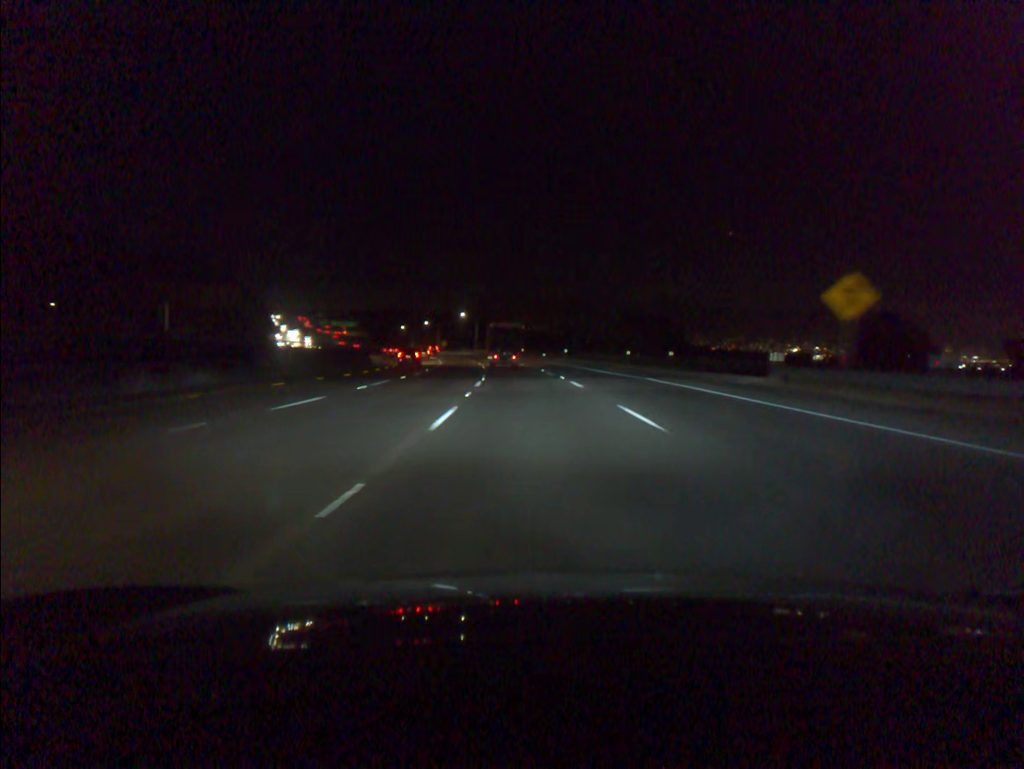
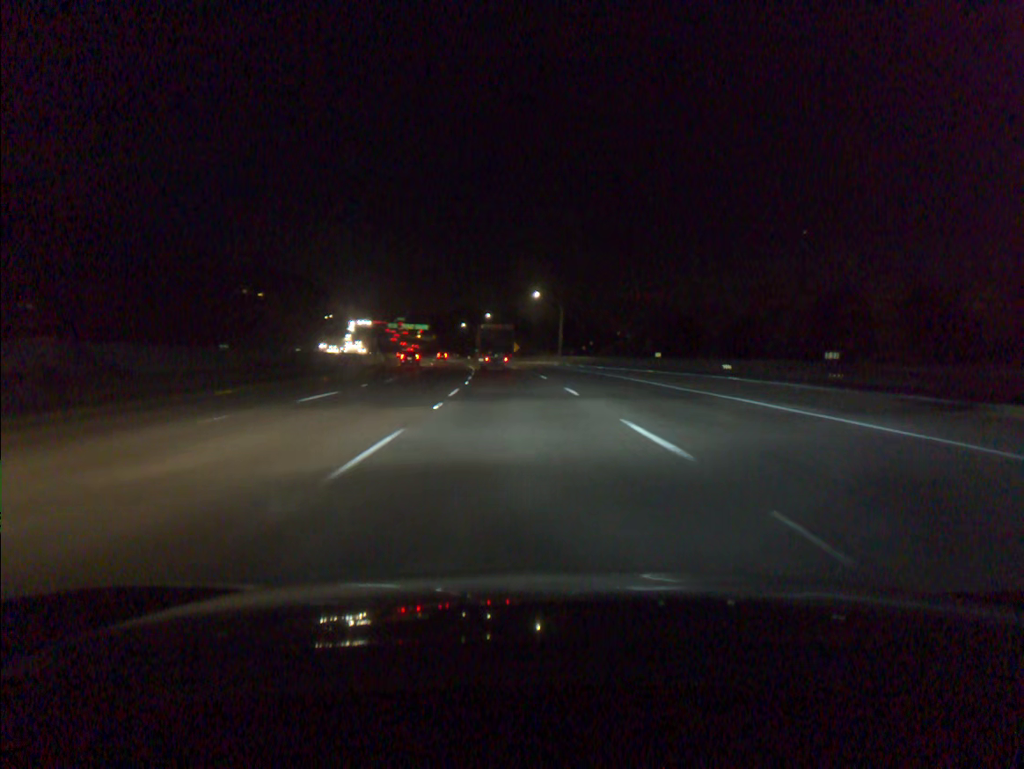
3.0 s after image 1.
(-4.8, +86.7) m; -7°
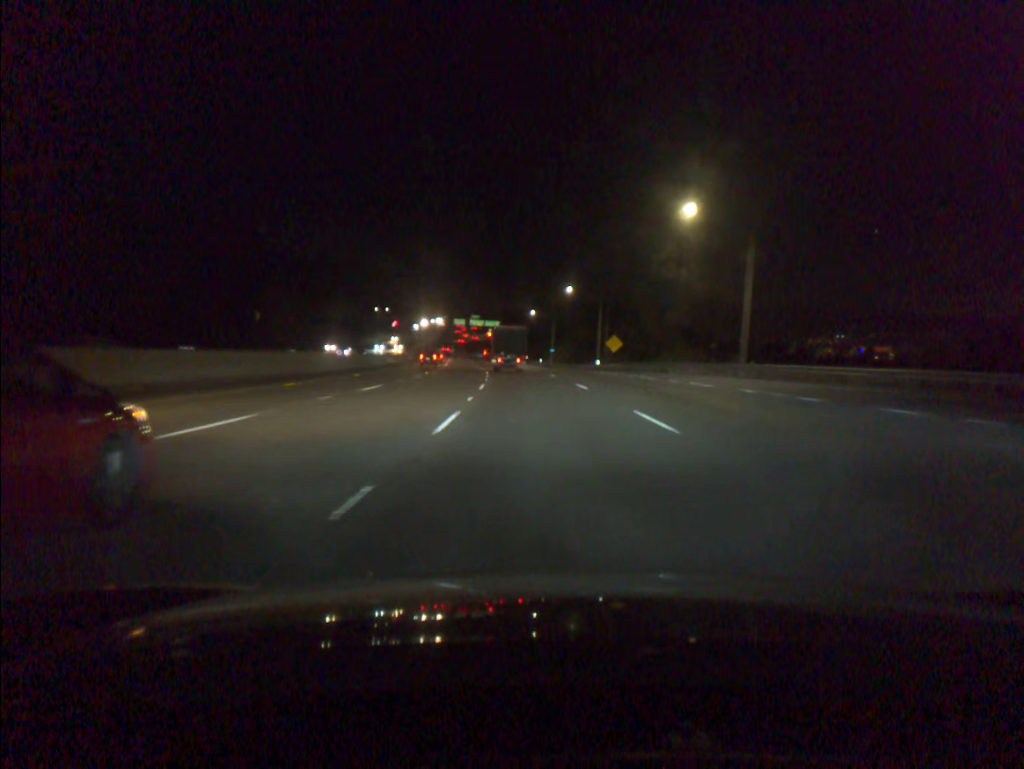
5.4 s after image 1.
(-4.0, +68.8) m; -6°
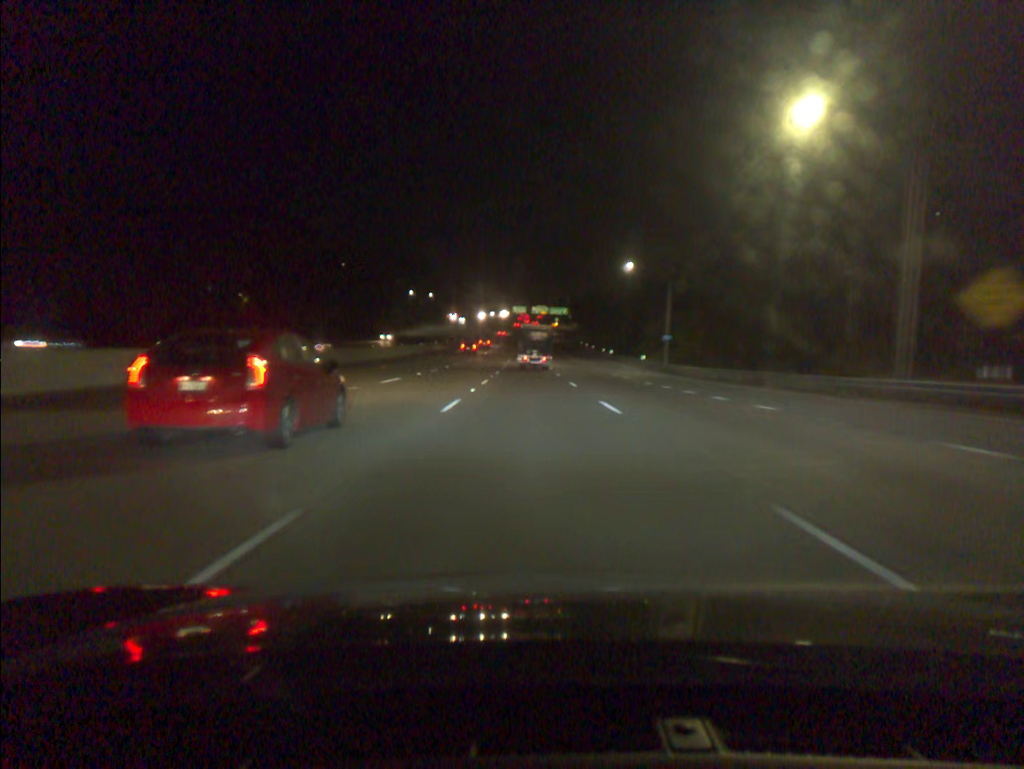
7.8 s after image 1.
(-2.8, +68.9) m; -5°
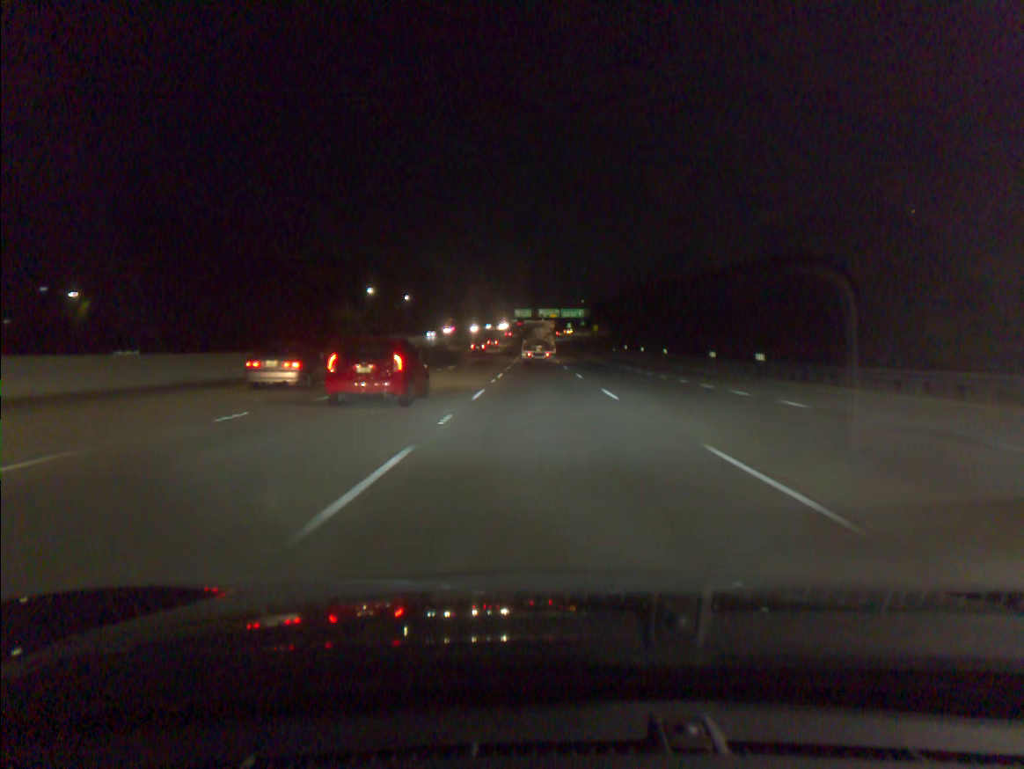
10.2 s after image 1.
(-0.9, +69.0) m; -1°
